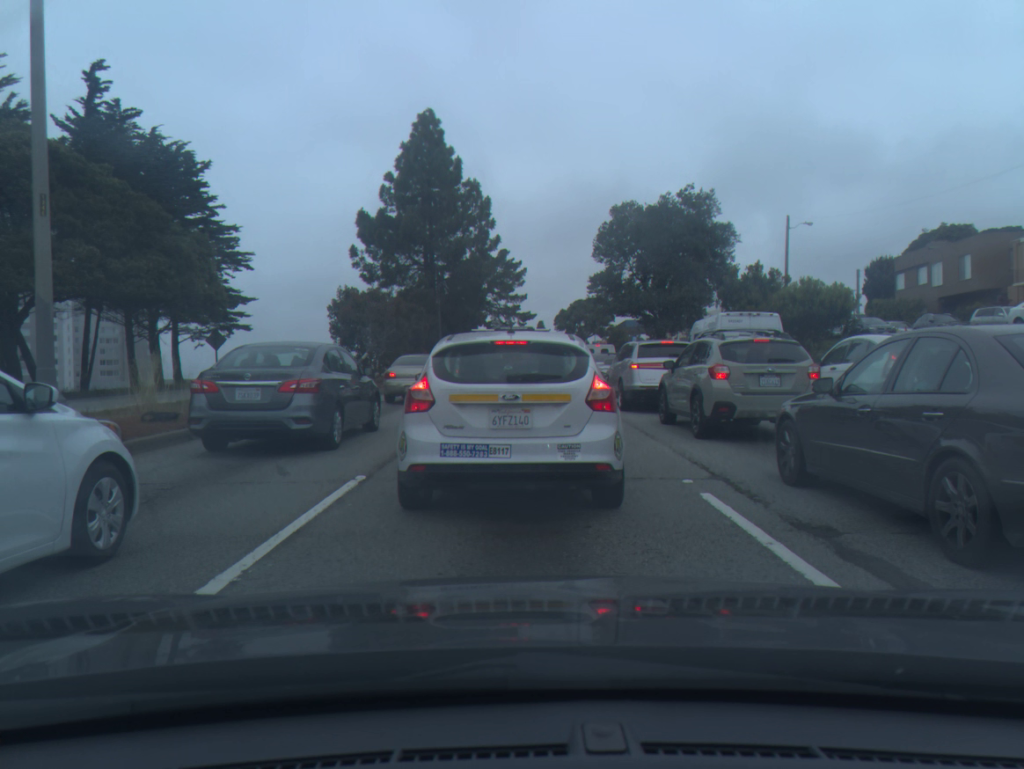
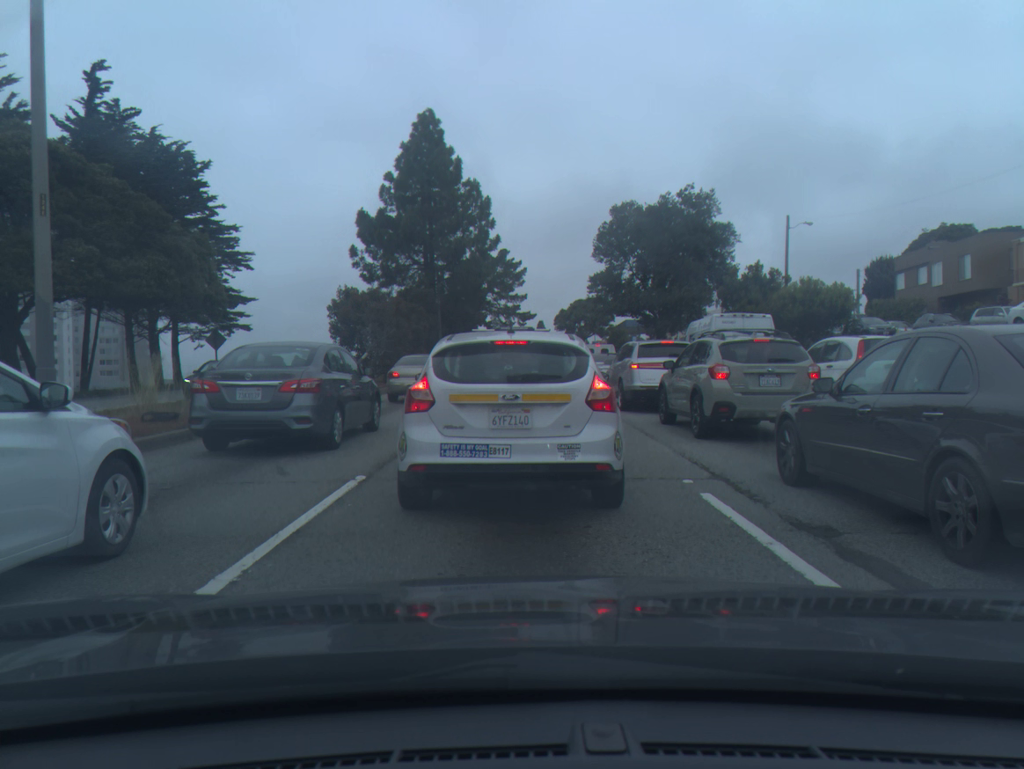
(0.0, 0.0) m; 0°
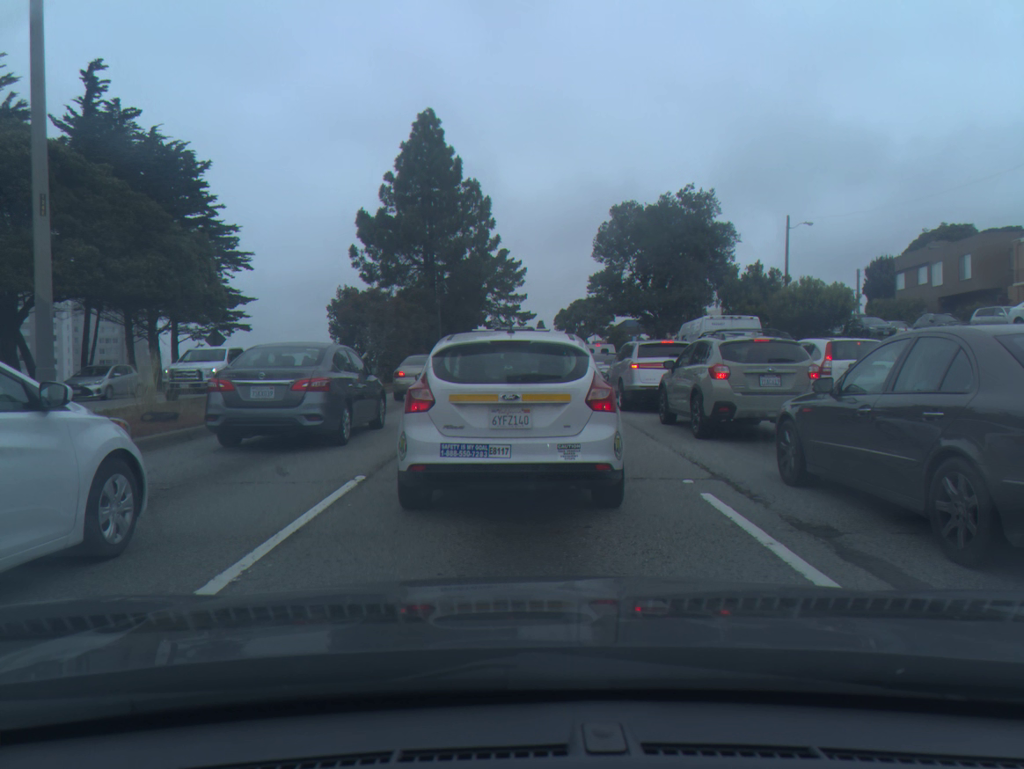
(0.0, 0.0) m; 0°
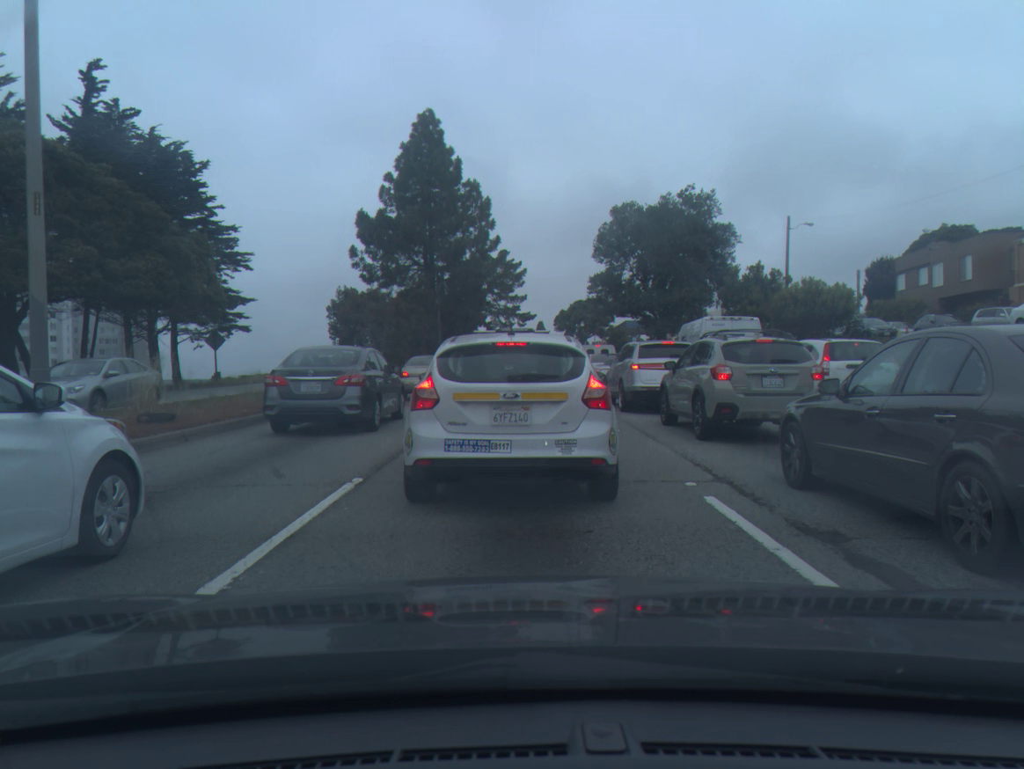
(0.0, +0.1) m; 0°
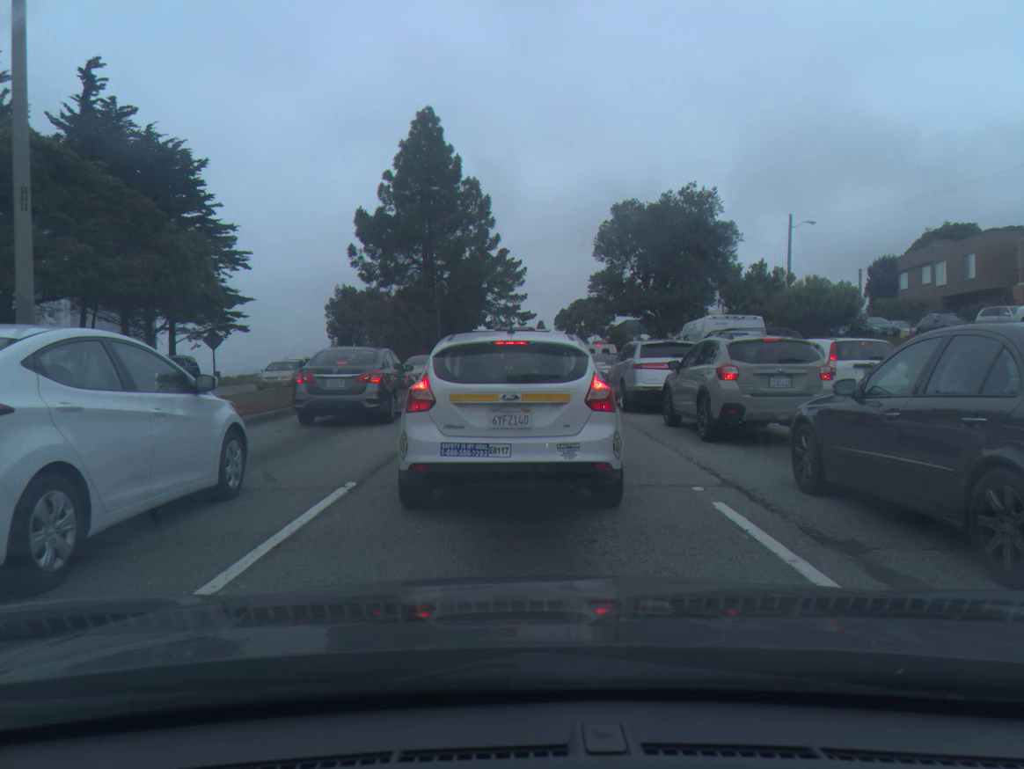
(0.0, +0.3) m; 0°
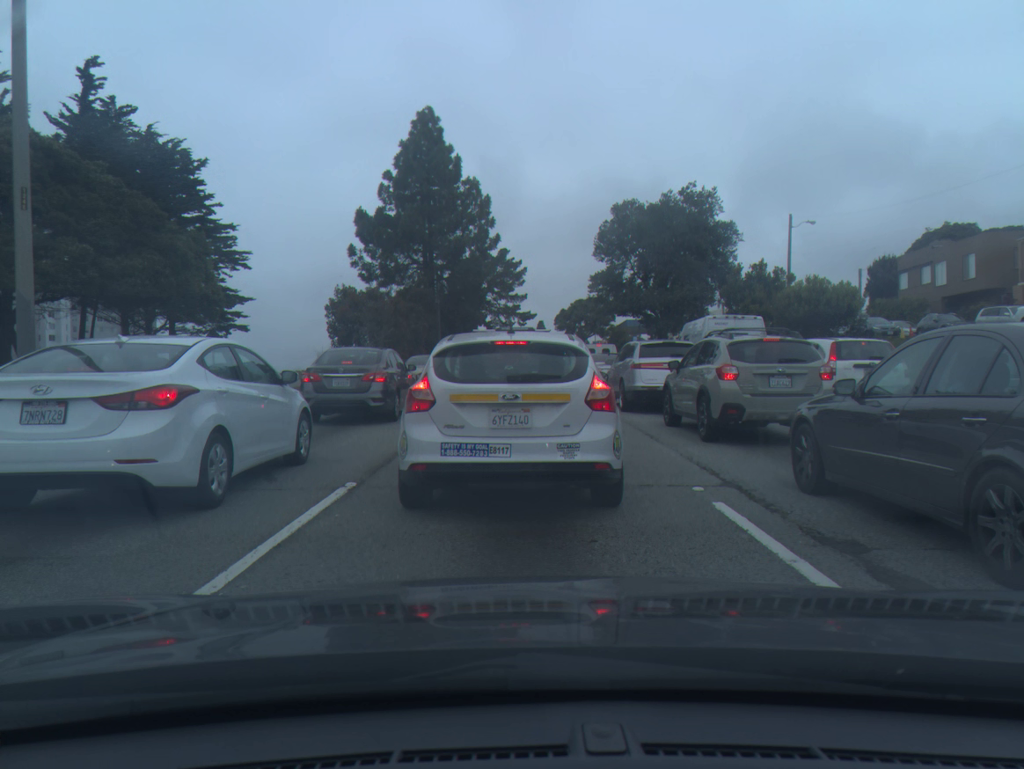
(0.0, 0.0) m; 0°
